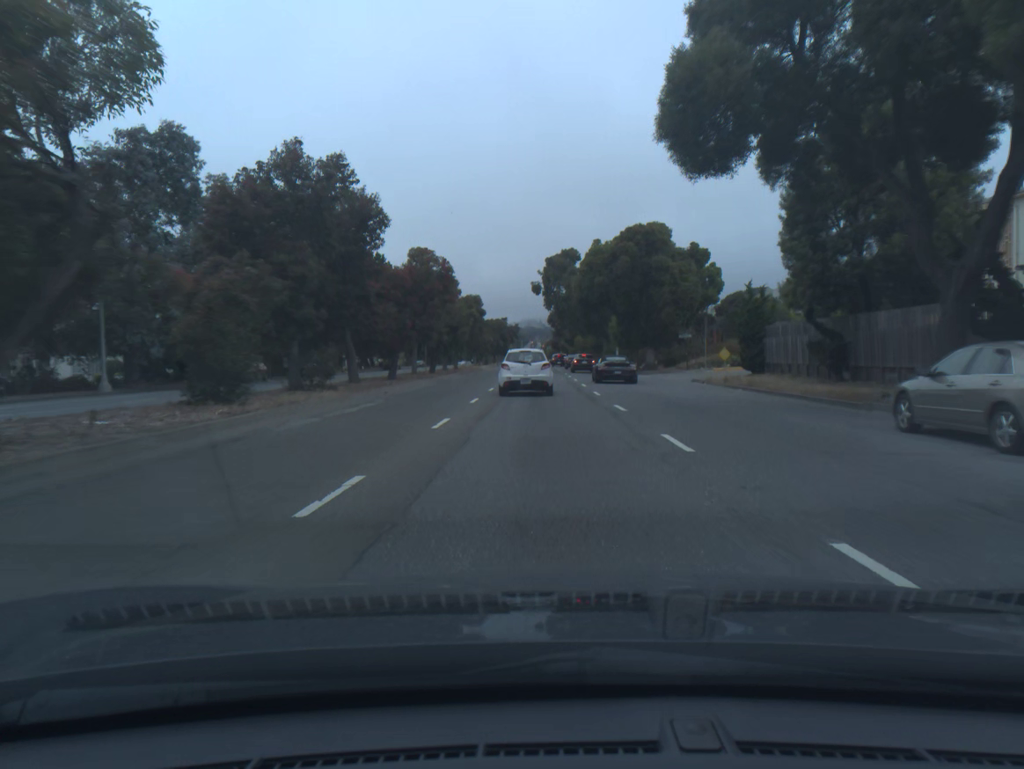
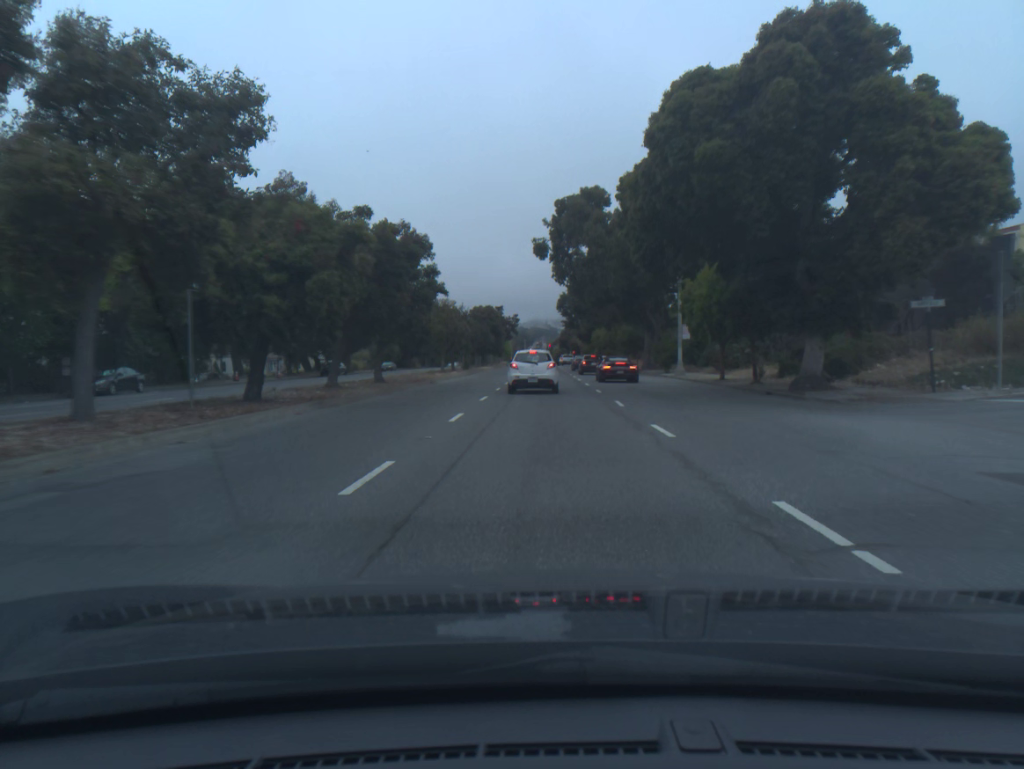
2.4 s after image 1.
(-0.2, +35.3) m; 0°
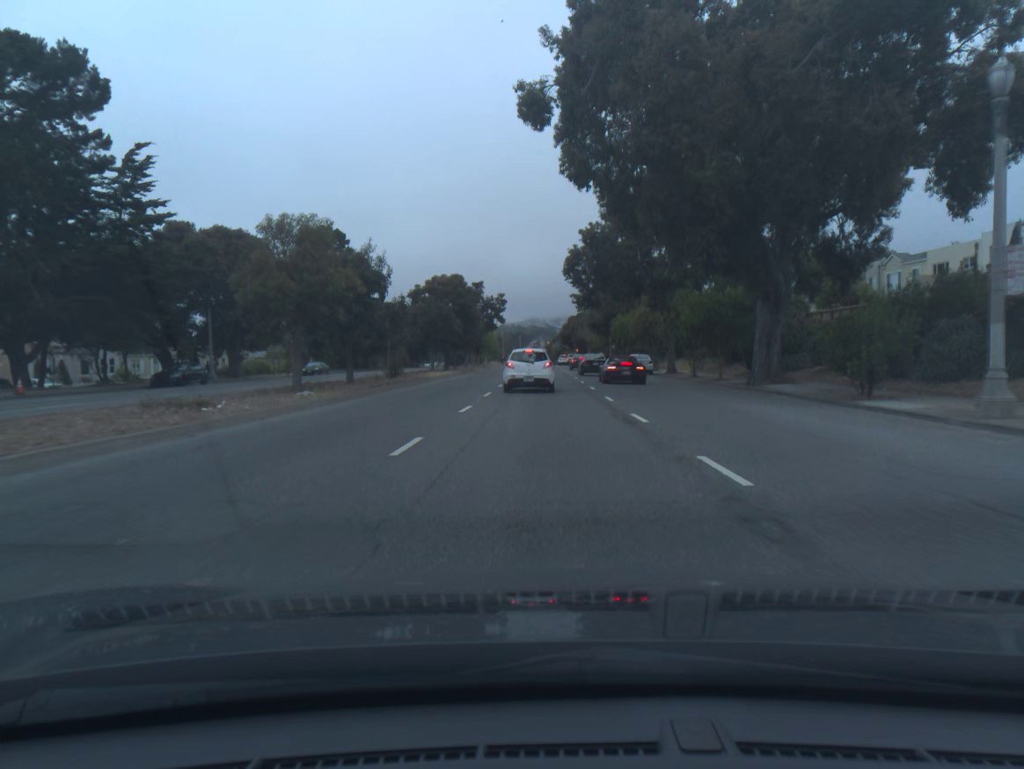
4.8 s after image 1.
(+0.1, +34.4) m; 0°
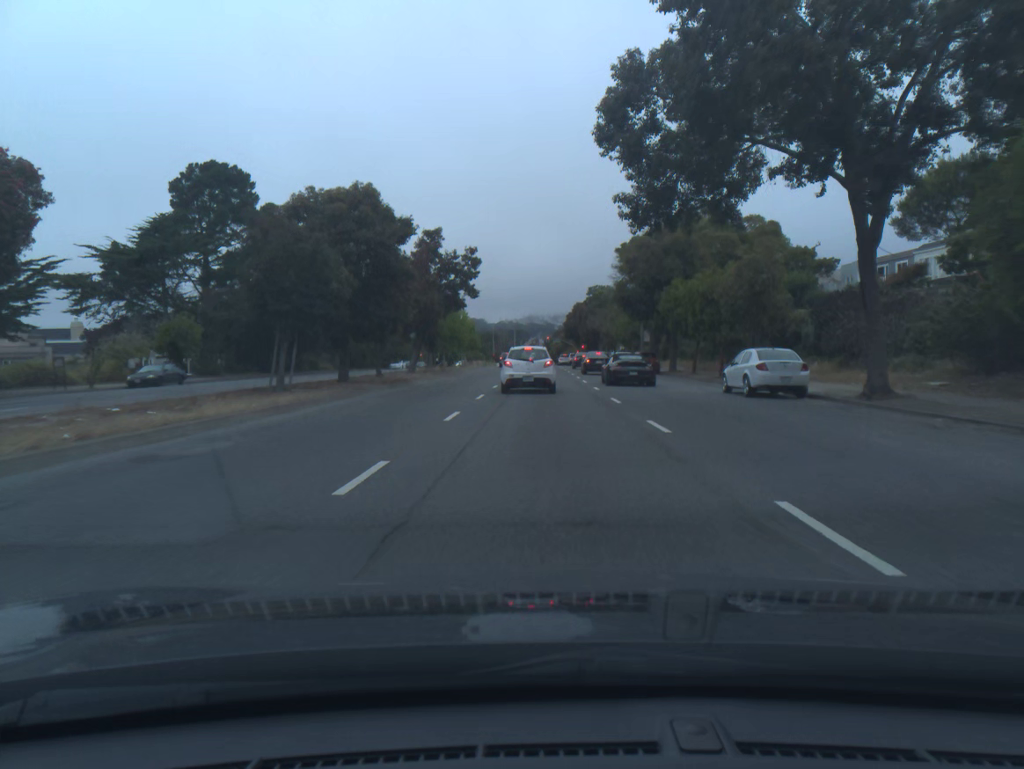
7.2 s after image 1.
(0.0, +31.9) m; 0°
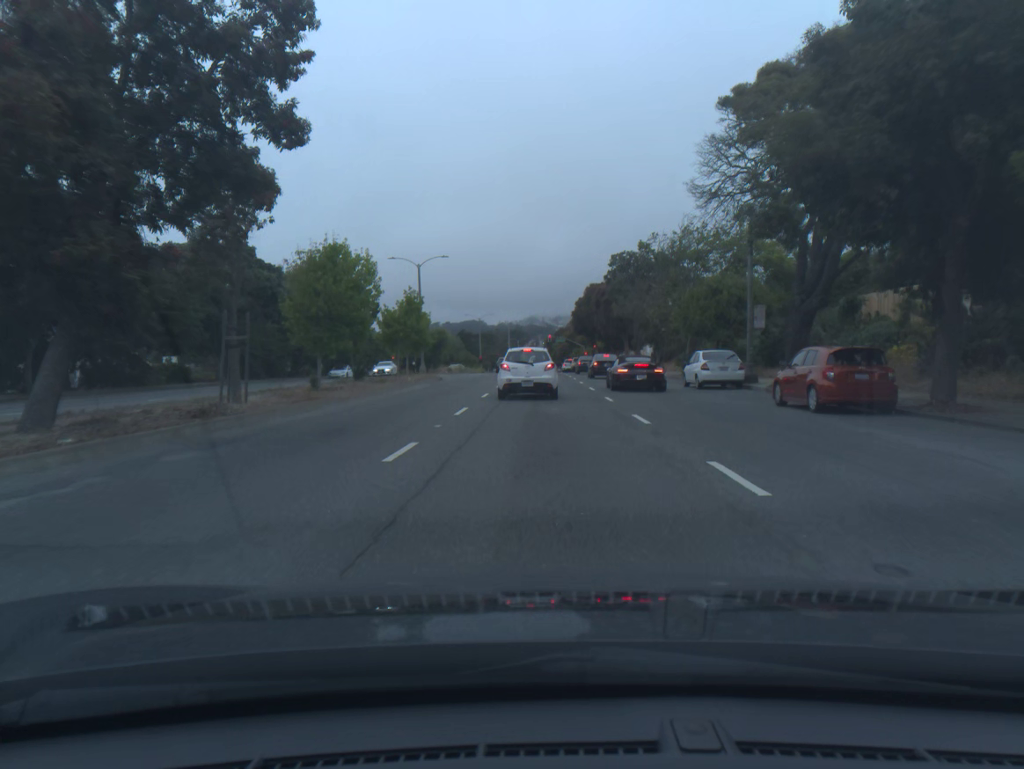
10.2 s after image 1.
(0.0, +34.1) m; 0°
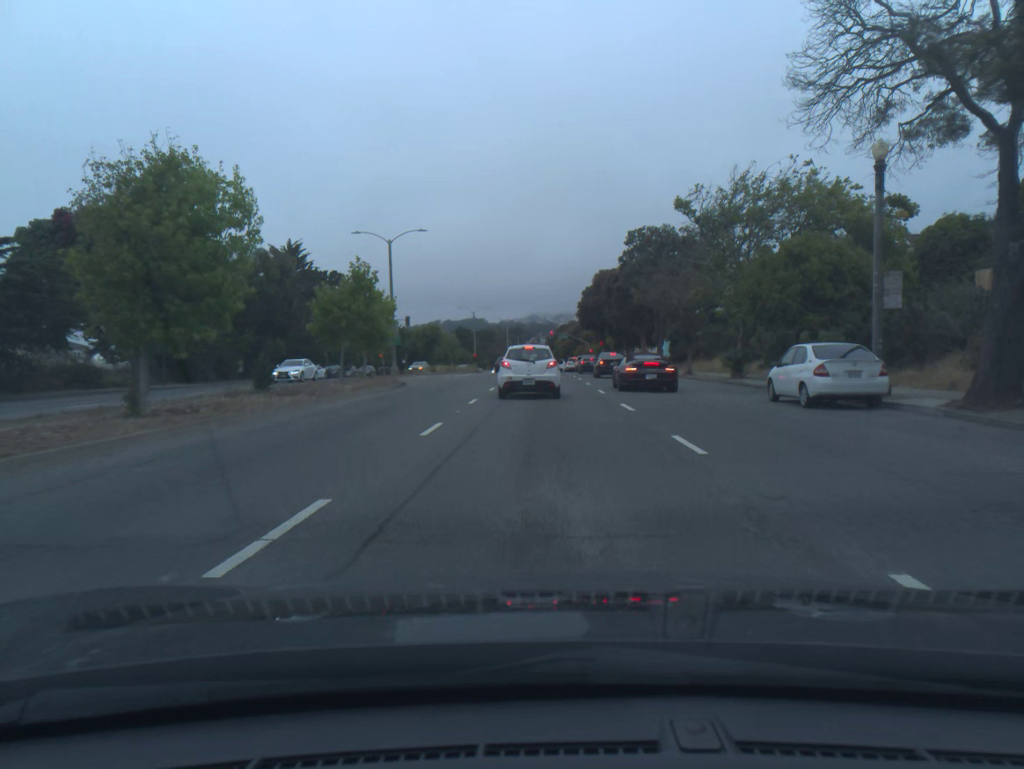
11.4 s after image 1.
(0.0, +12.0) m; 0°
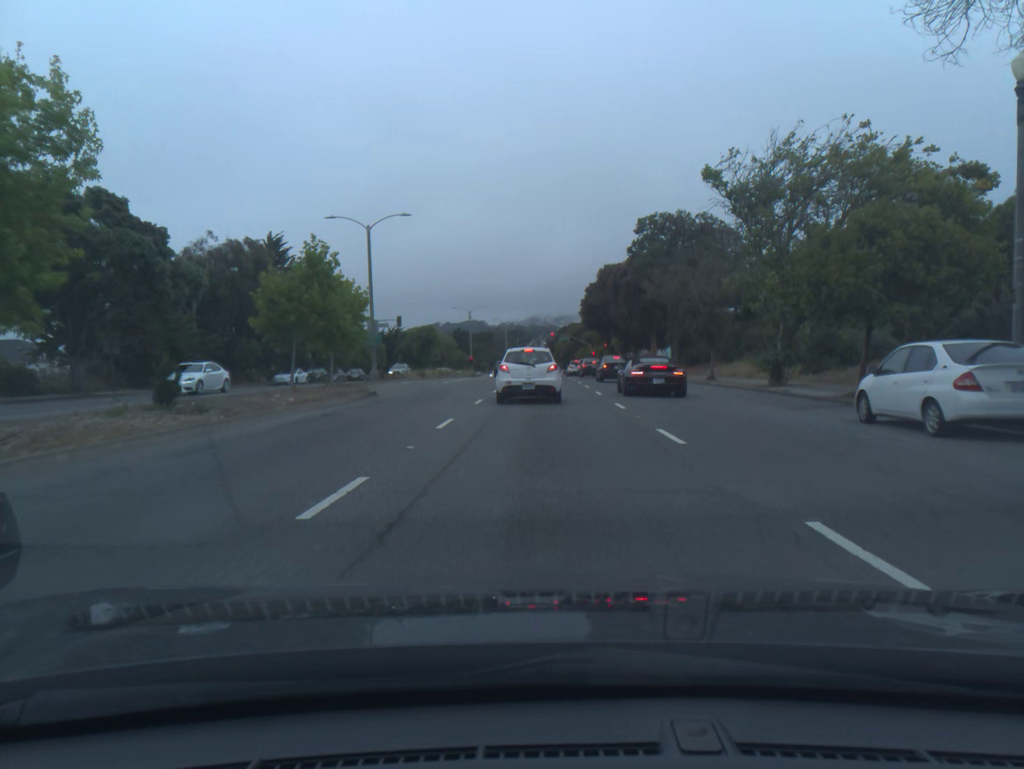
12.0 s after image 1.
(0.0, +5.8) m; 0°
